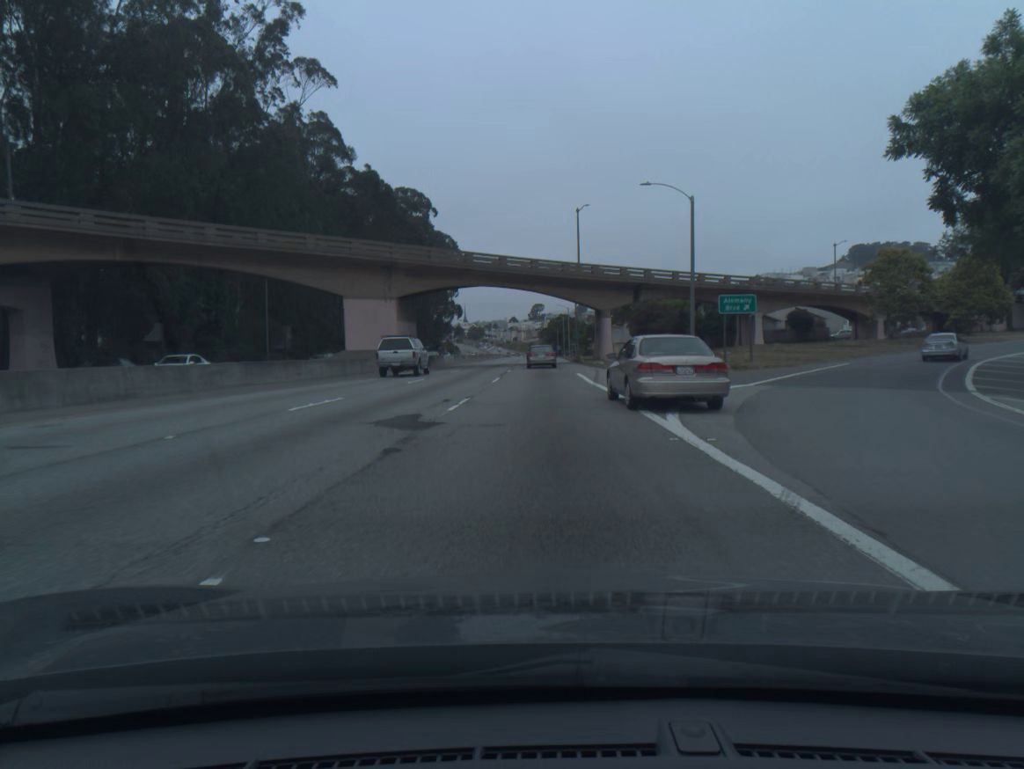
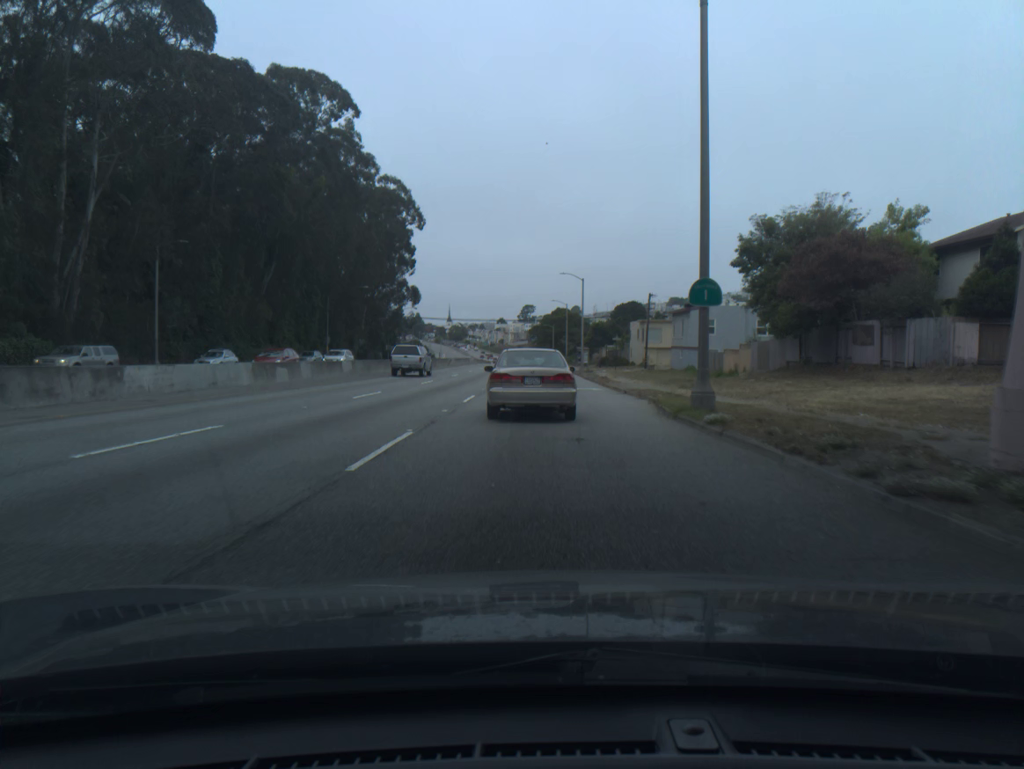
(+0.2, +65.9) m; +1°
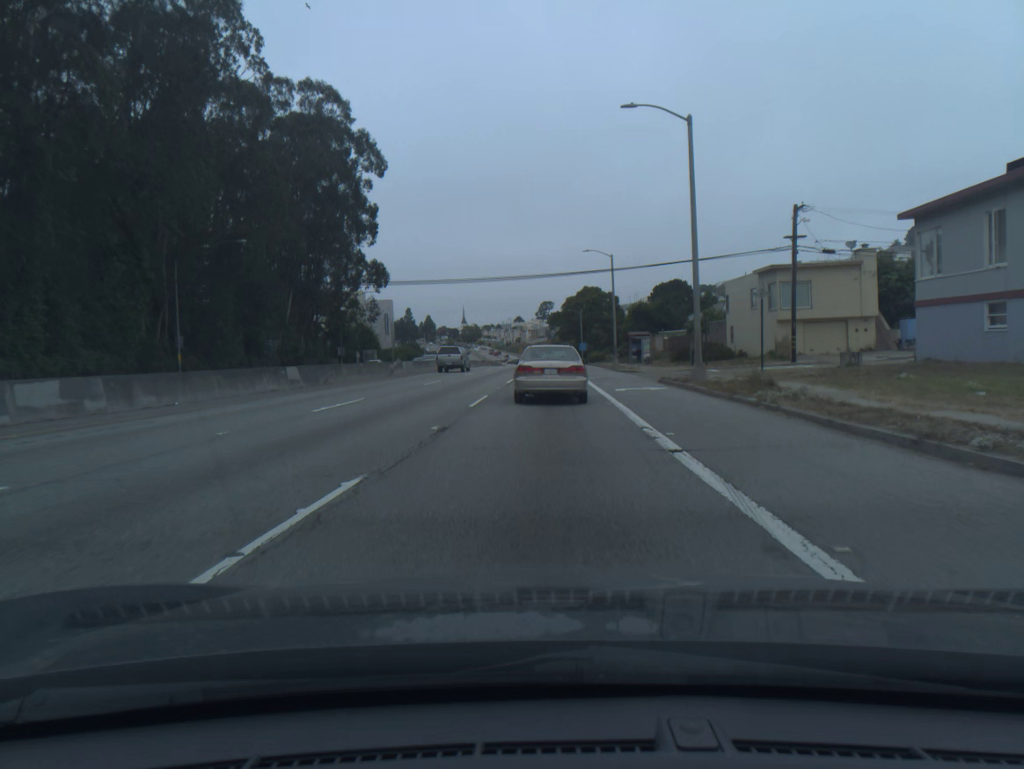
(-0.6, +50.5) m; -2°
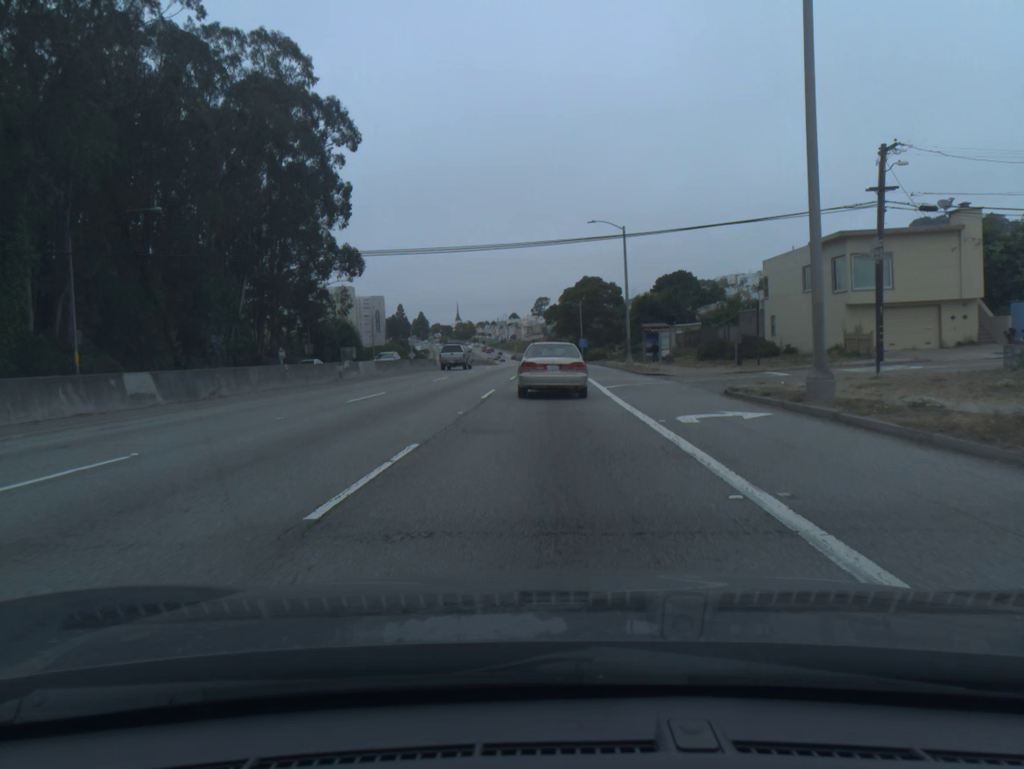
(0.0, +12.2) m; 0°
